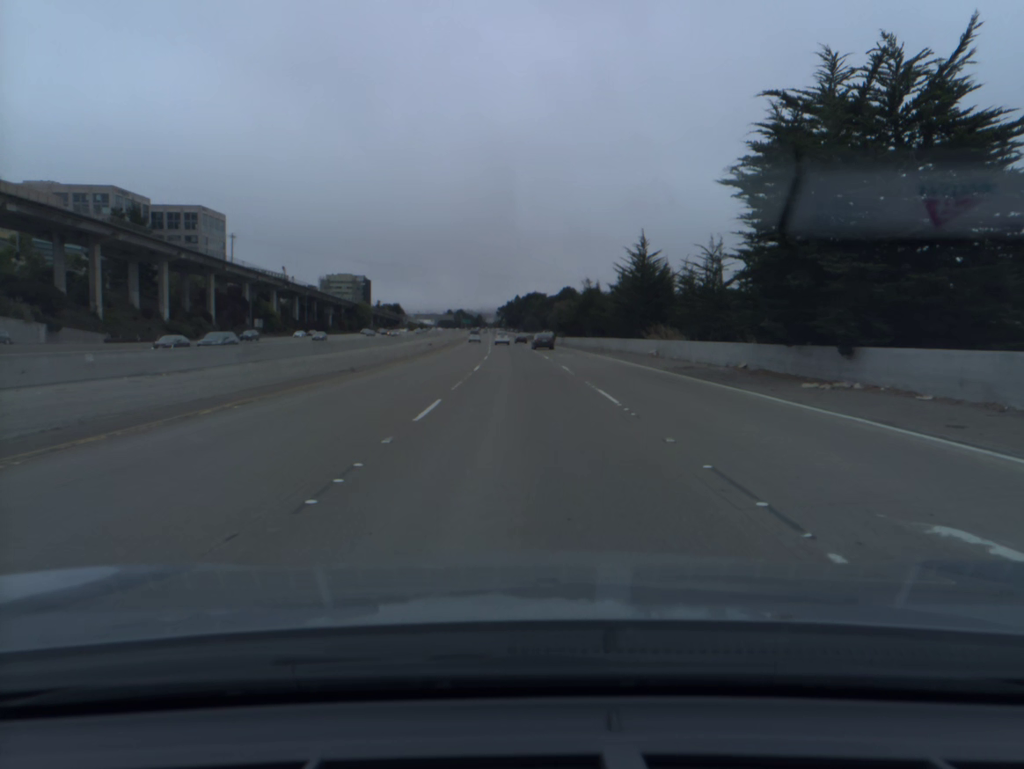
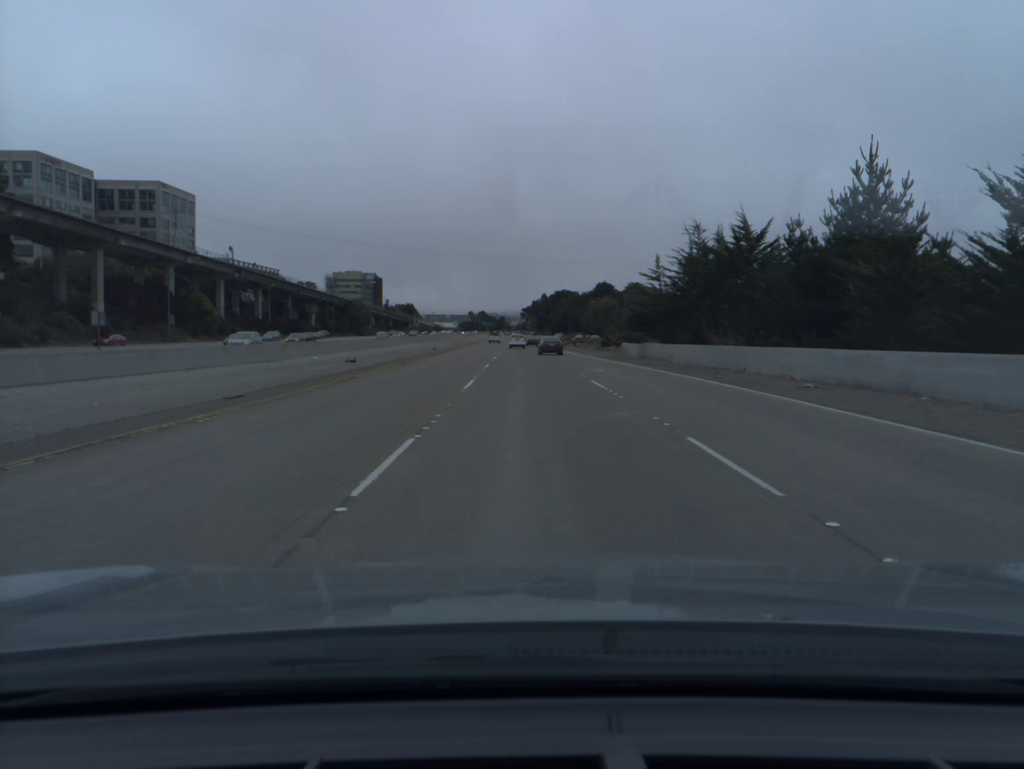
(-0.9, +53.0) m; -2°
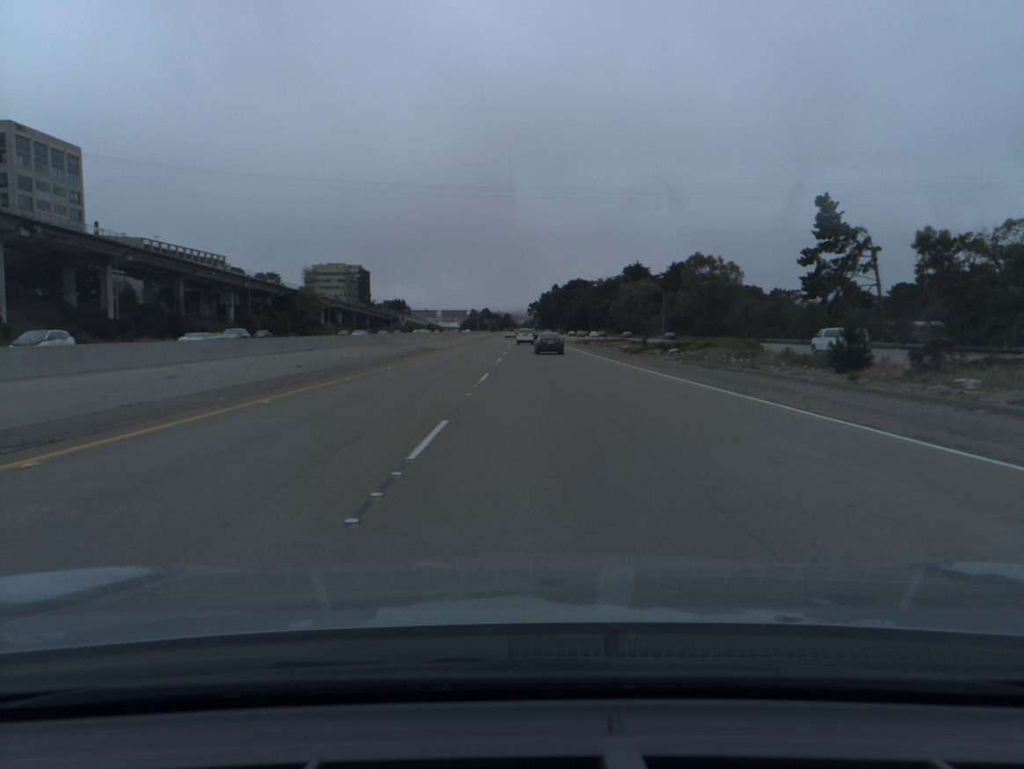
(-0.7, +70.6) m; -1°
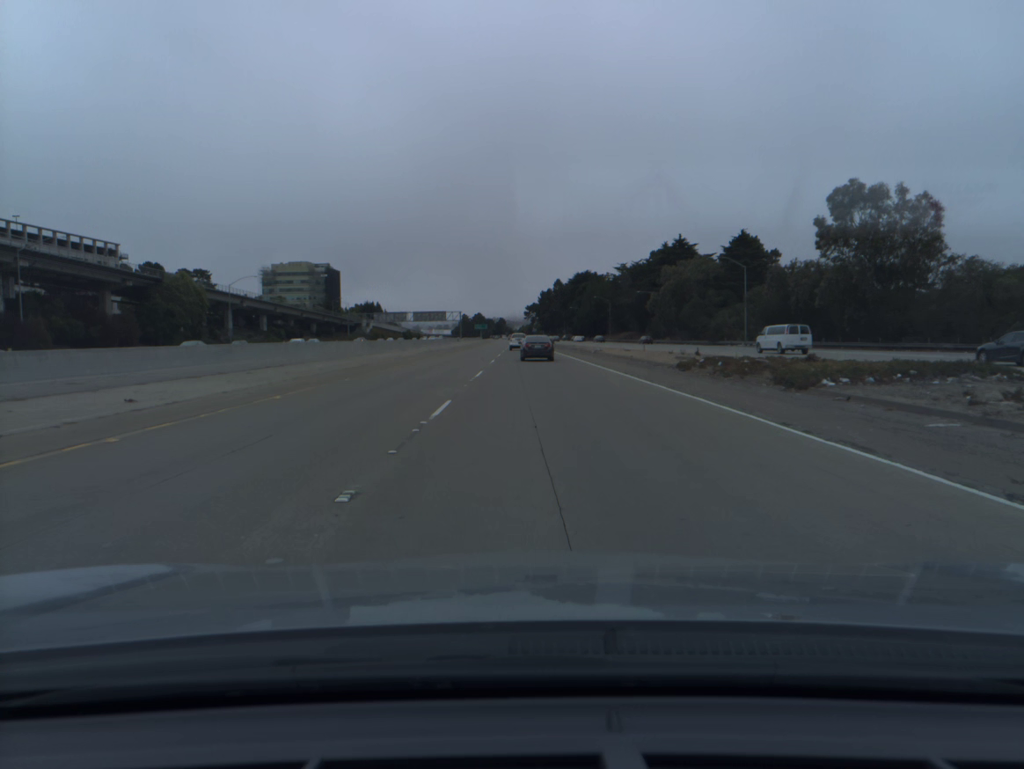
(+0.3, +69.9) m; 0°
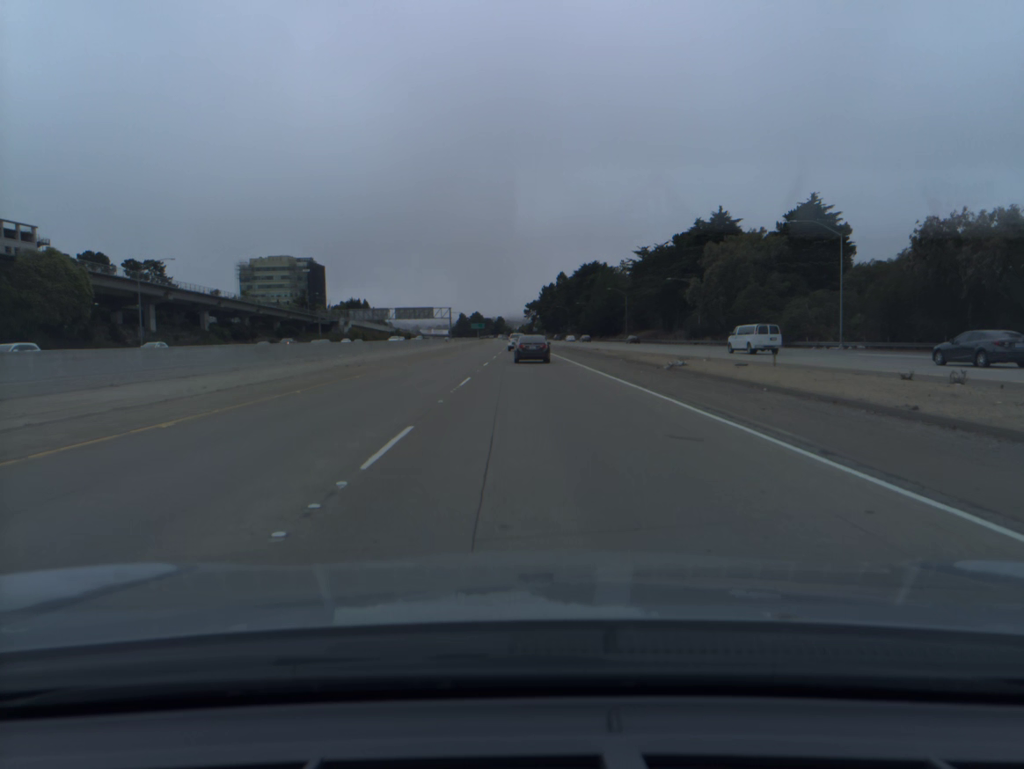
(0.0, +34.6) m; 0°
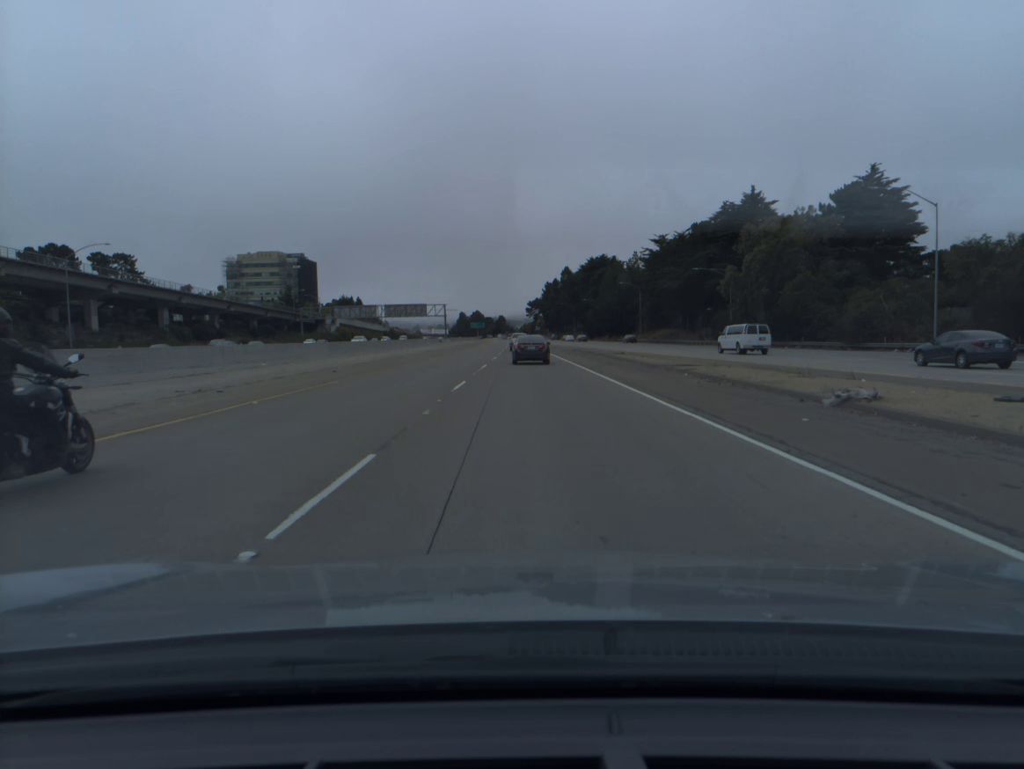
(0.0, +17.1) m; 0°
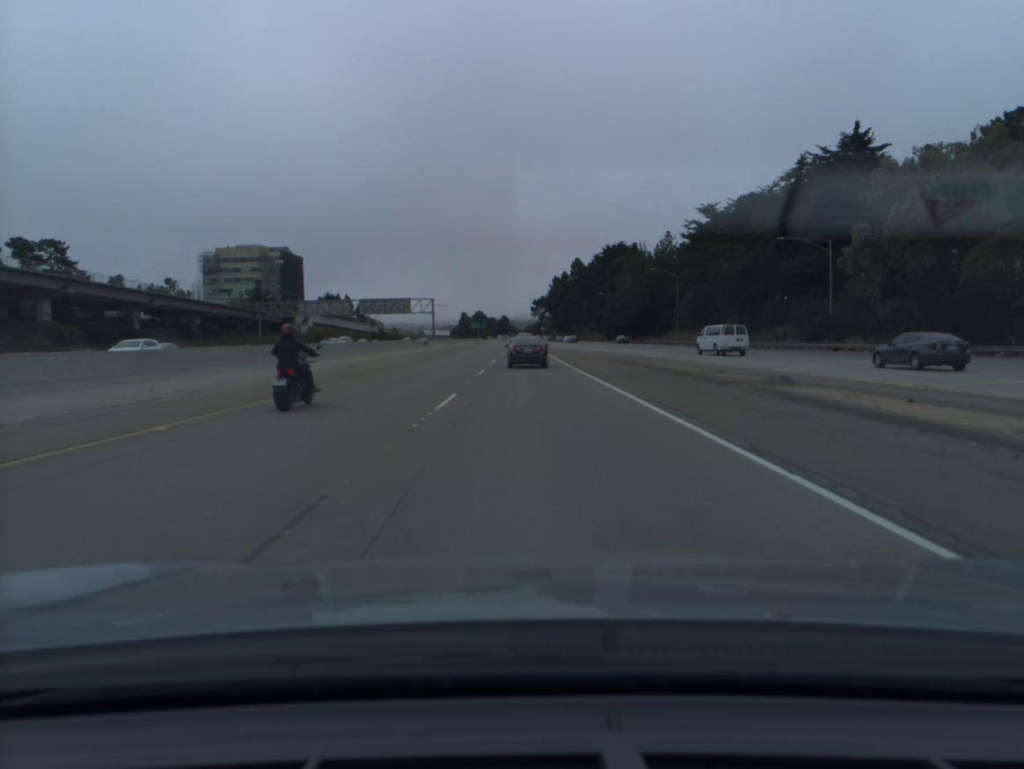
(-0.1, +34.1) m; 0°
